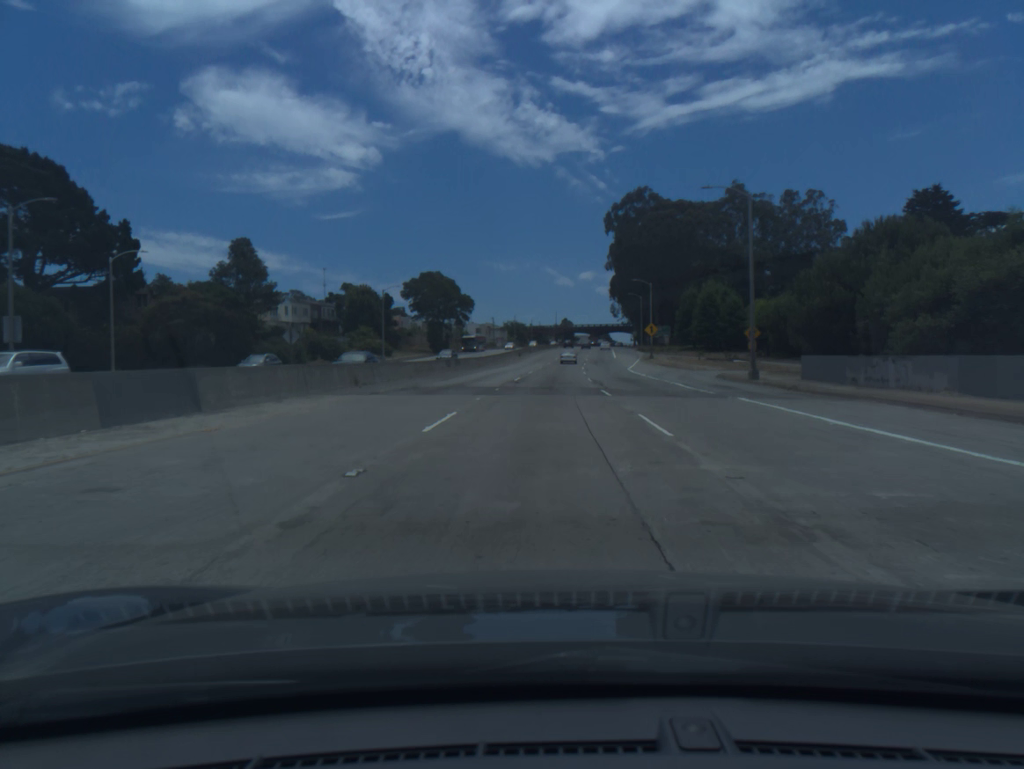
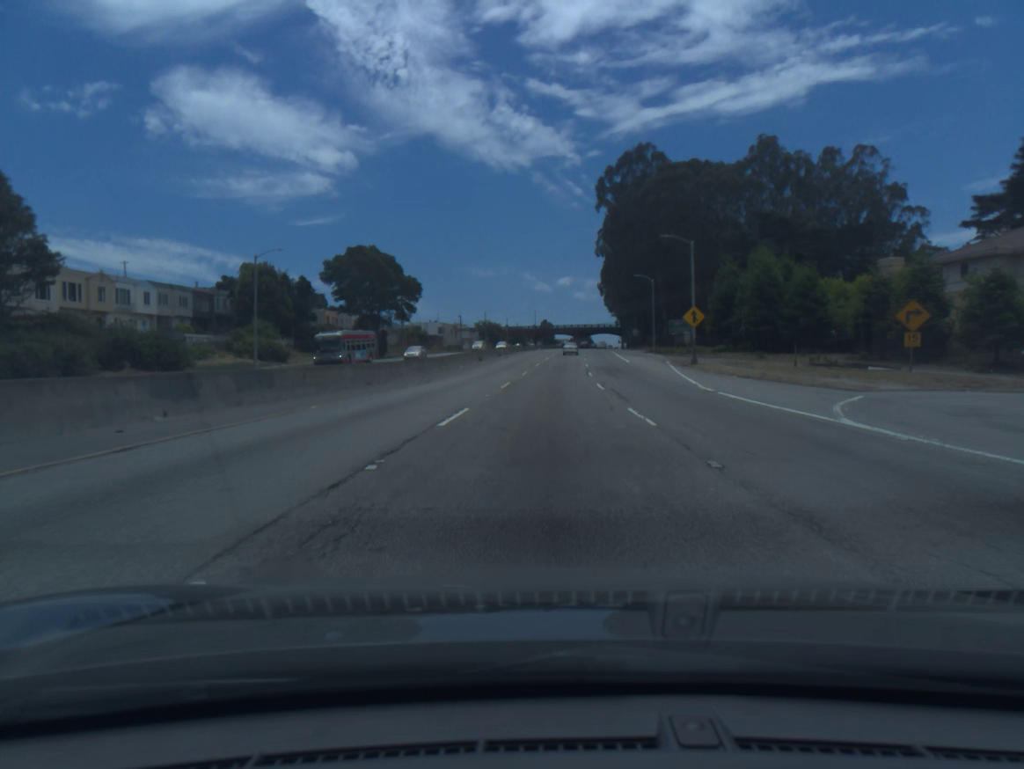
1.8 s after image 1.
(+0.5, +37.7) m; +1°
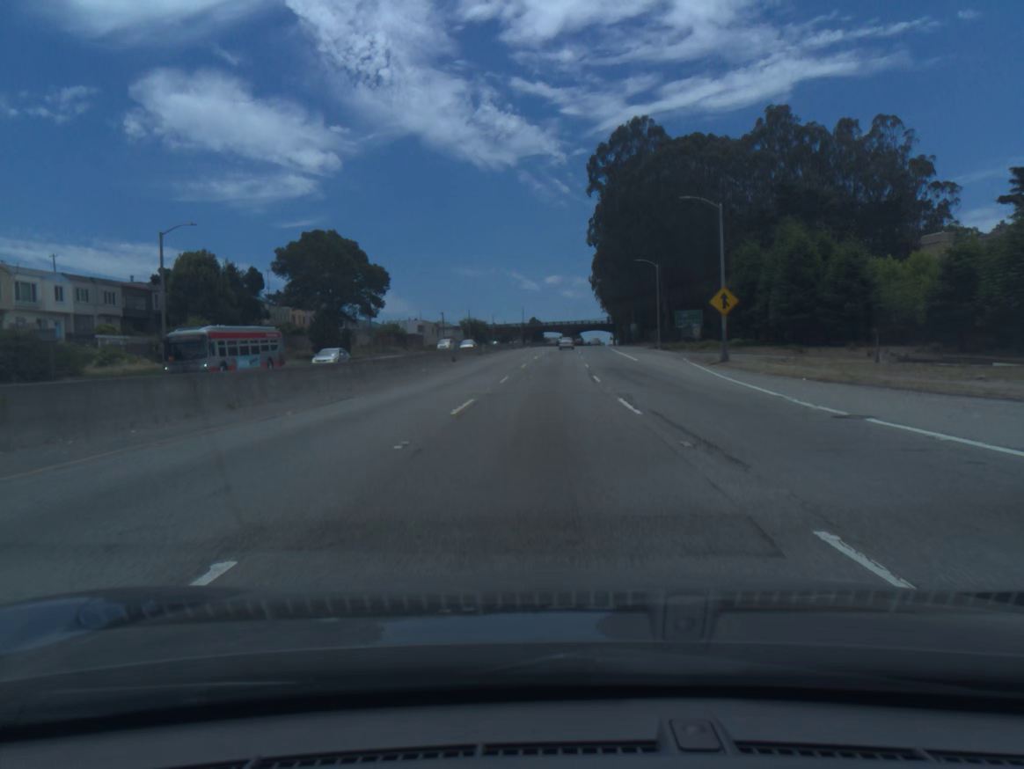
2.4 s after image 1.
(+0.2, +12.9) m; +1°
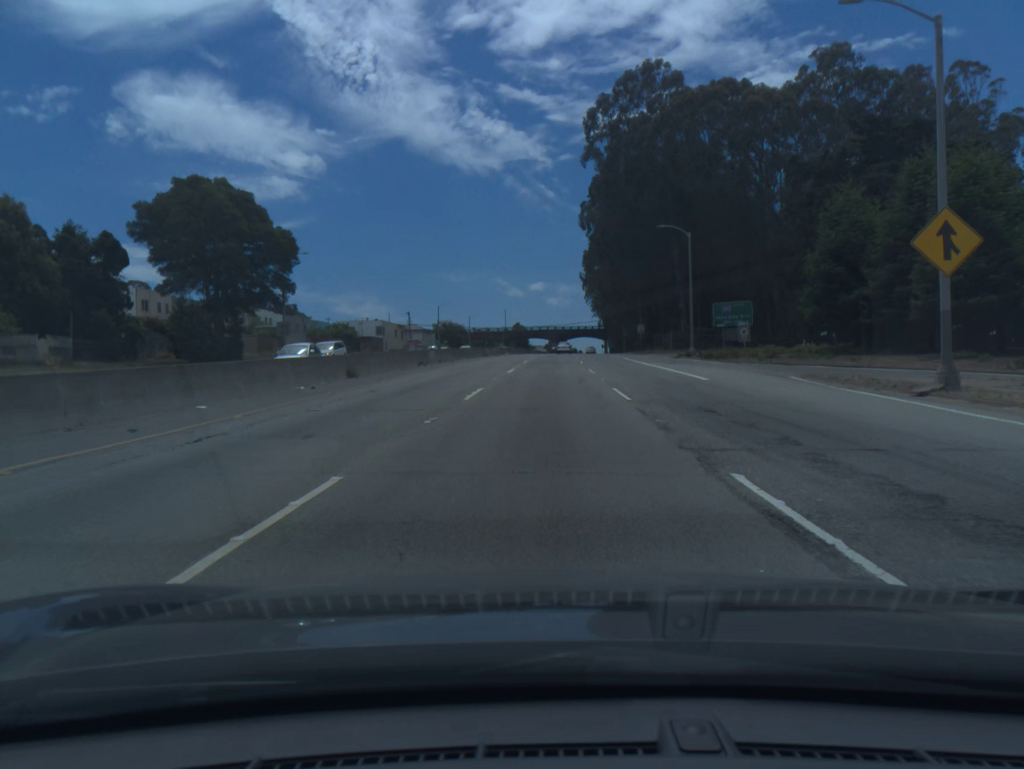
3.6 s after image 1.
(+0.2, +26.2) m; +1°
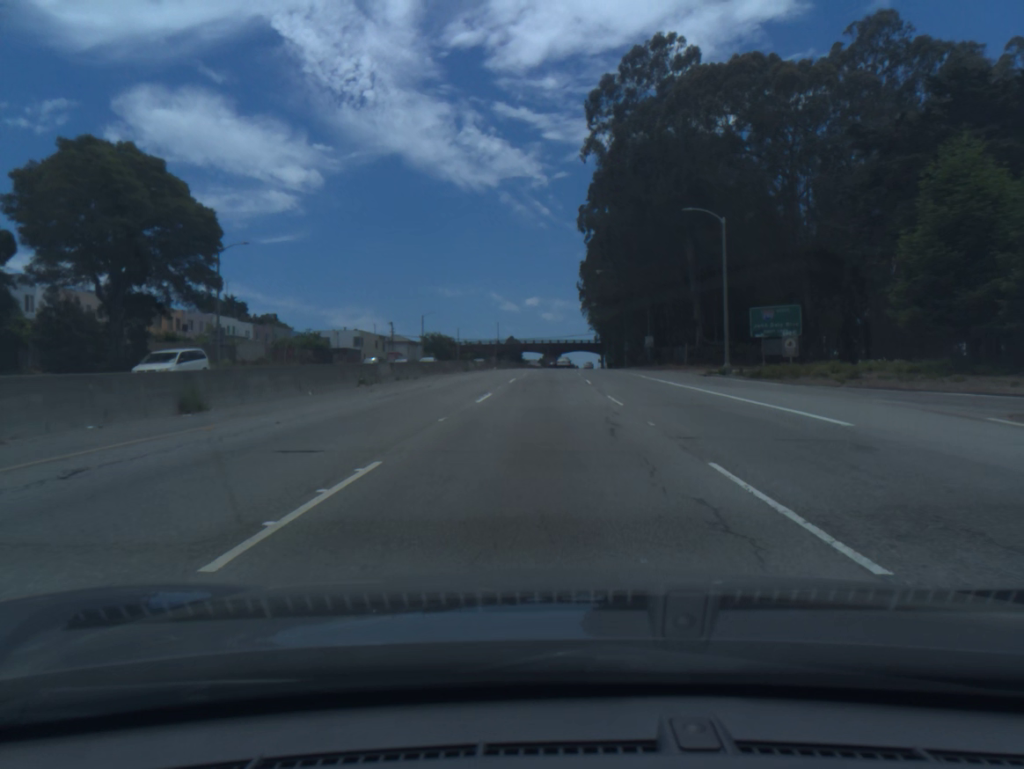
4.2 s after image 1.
(0.0, +13.3) m; 0°
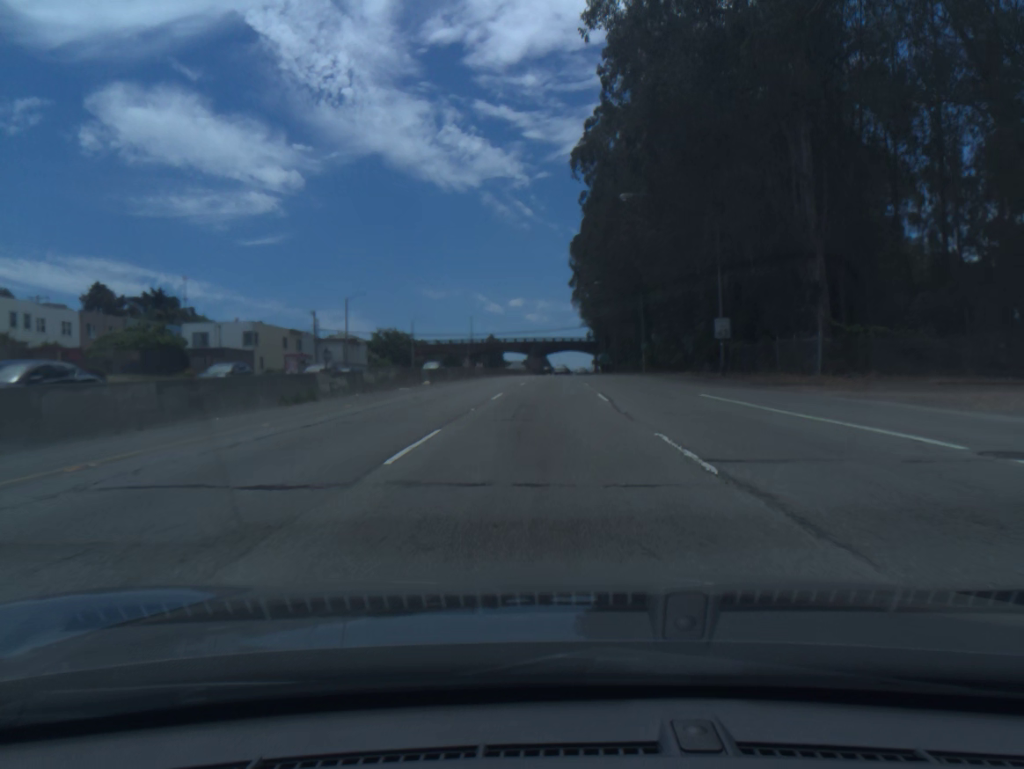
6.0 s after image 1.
(+0.4, +40.5) m; +1°
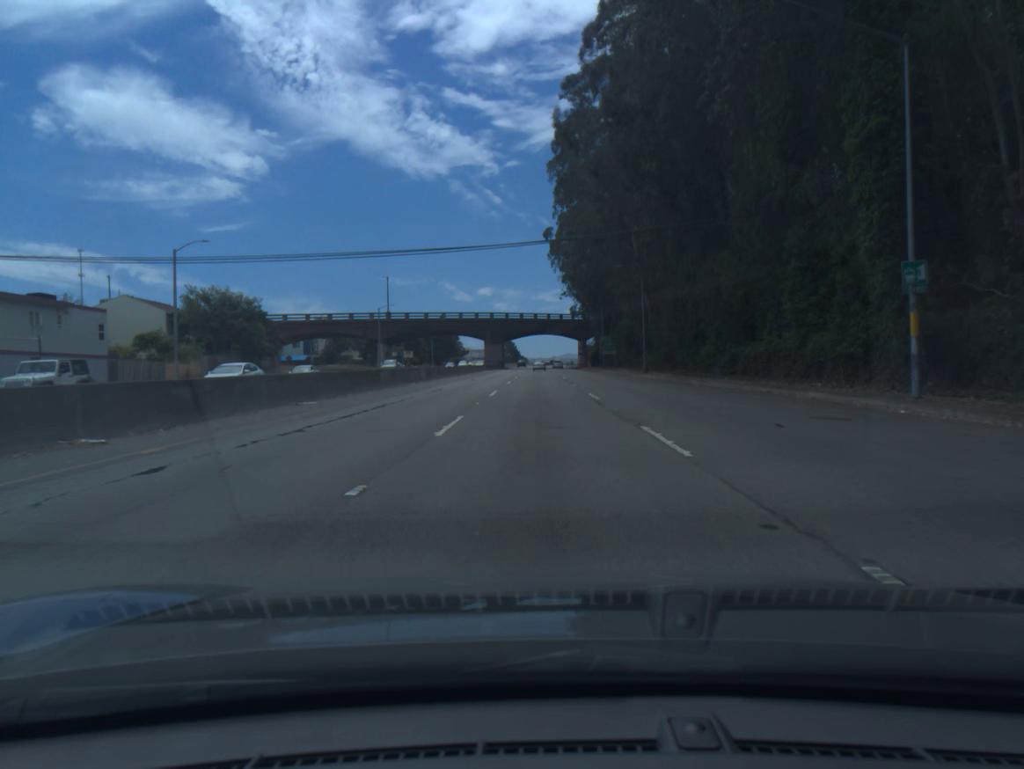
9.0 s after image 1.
(+1.4, +70.2) m; +2°
